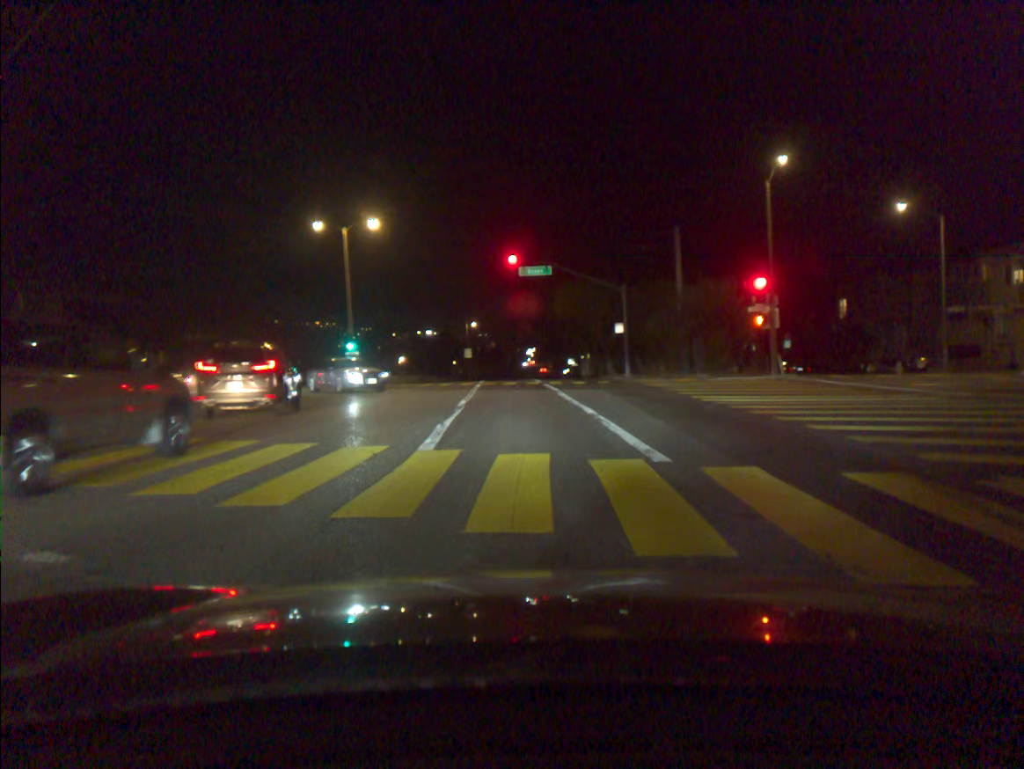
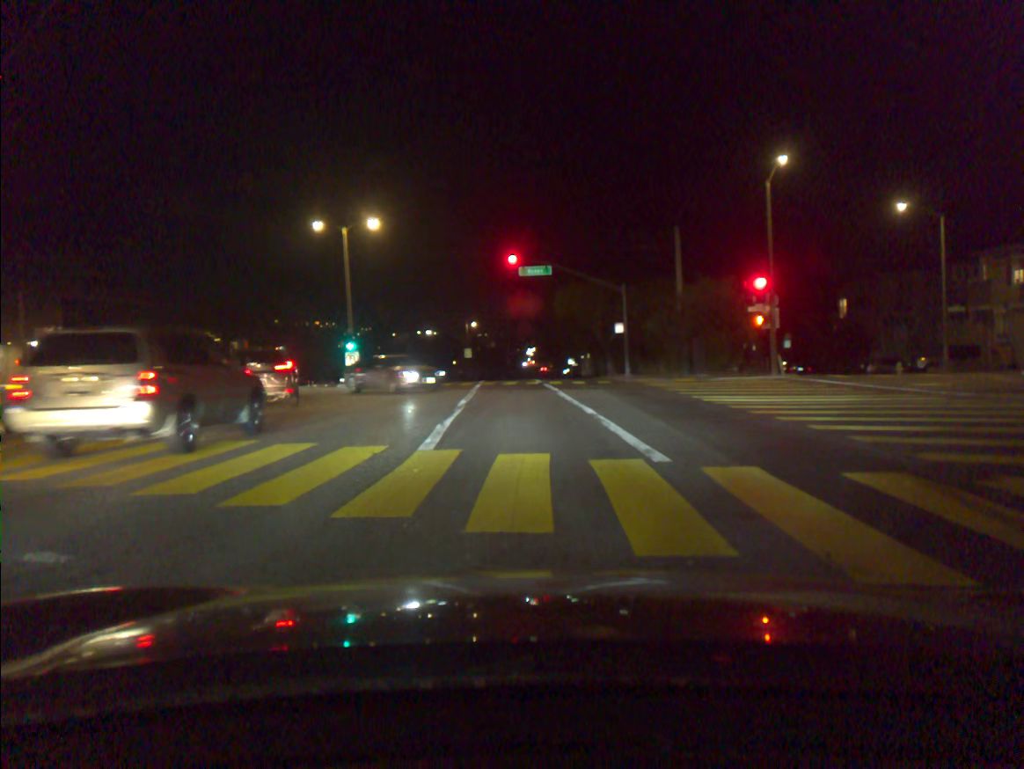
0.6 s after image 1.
(0.0, 0.0) m; 0°
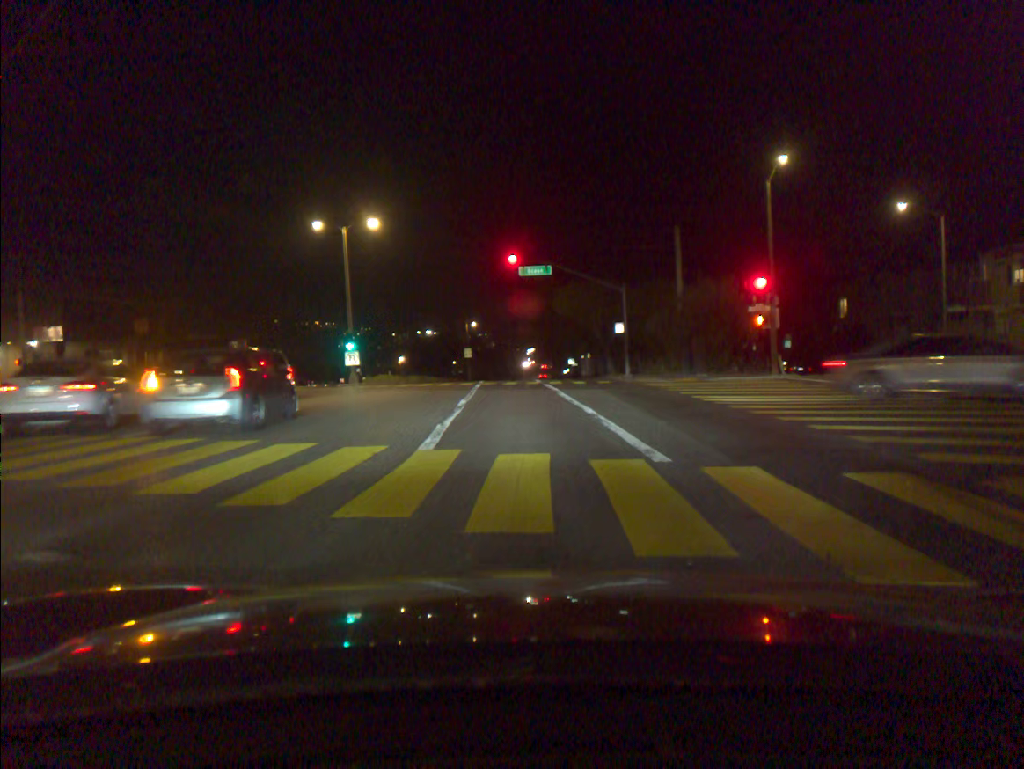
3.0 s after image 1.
(0.0, 0.0) m; 0°
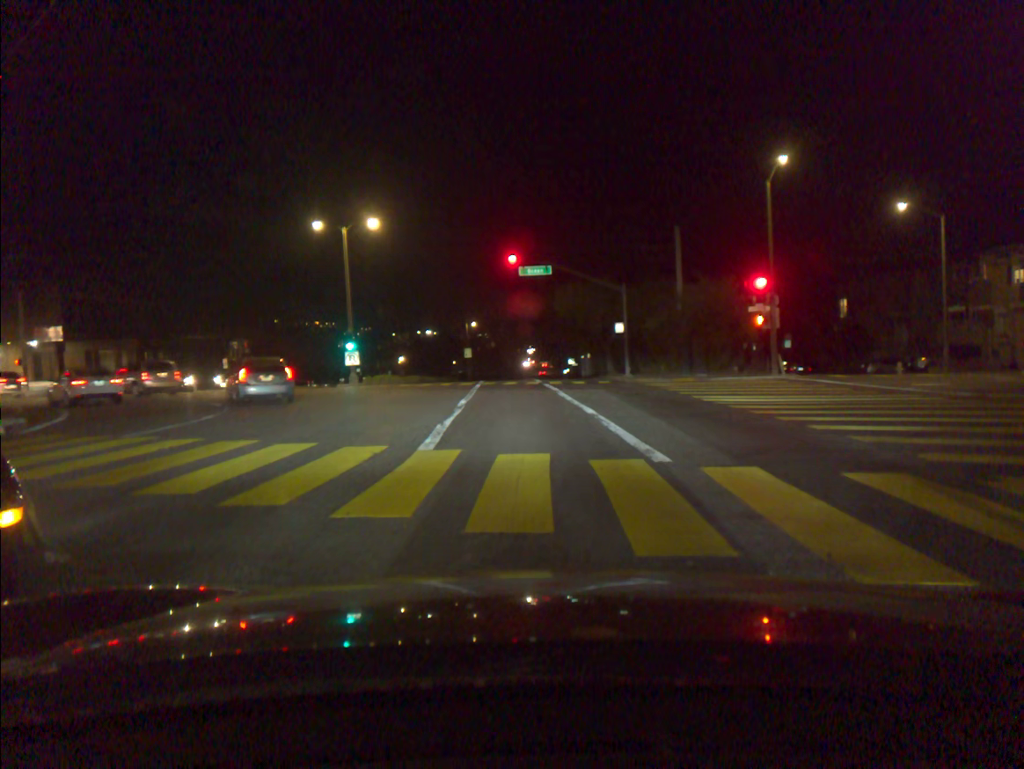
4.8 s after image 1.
(0.0, 0.0) m; 0°
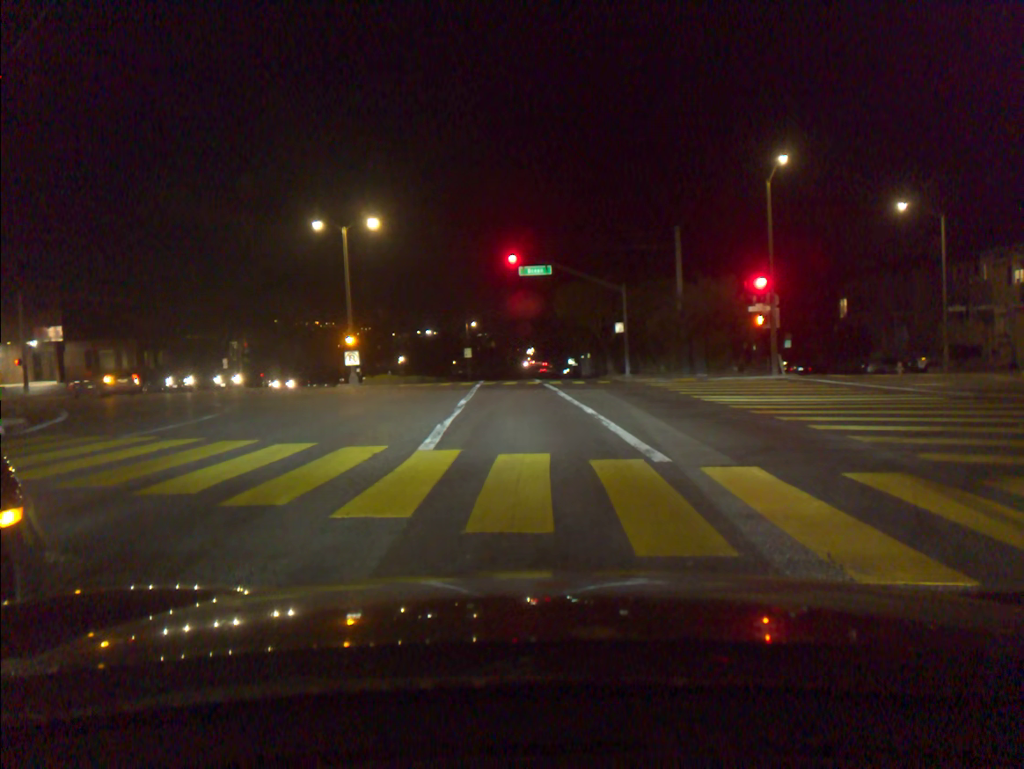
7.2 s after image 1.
(0.0, 0.0) m; 0°
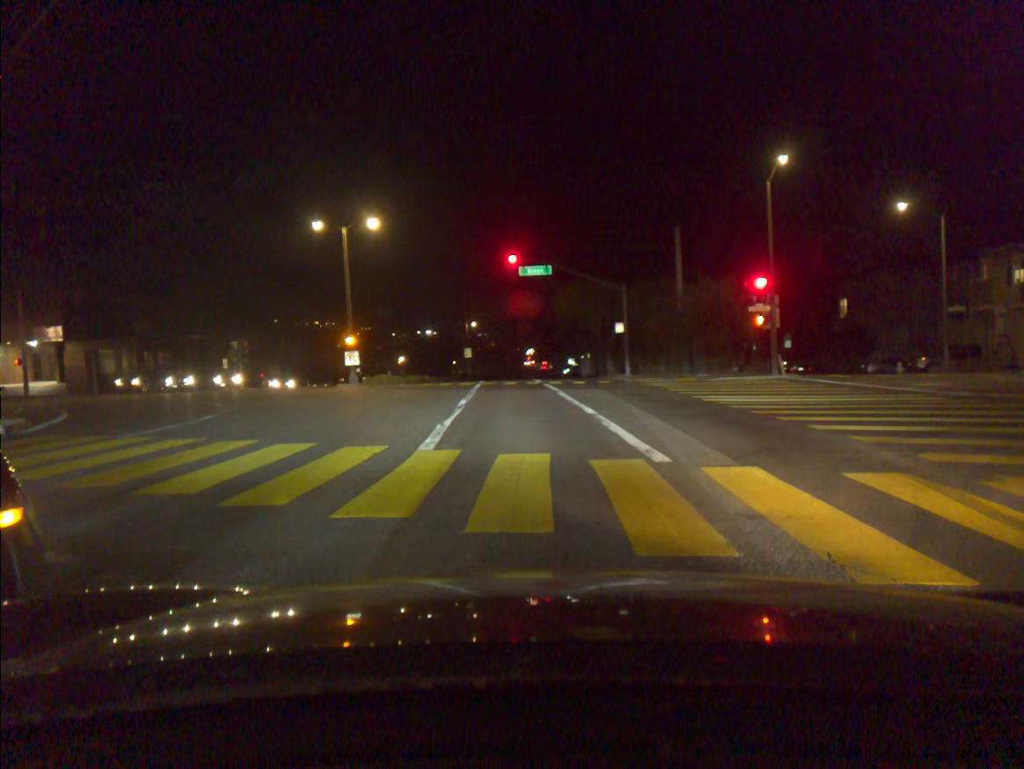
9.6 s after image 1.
(0.0, 0.0) m; 0°
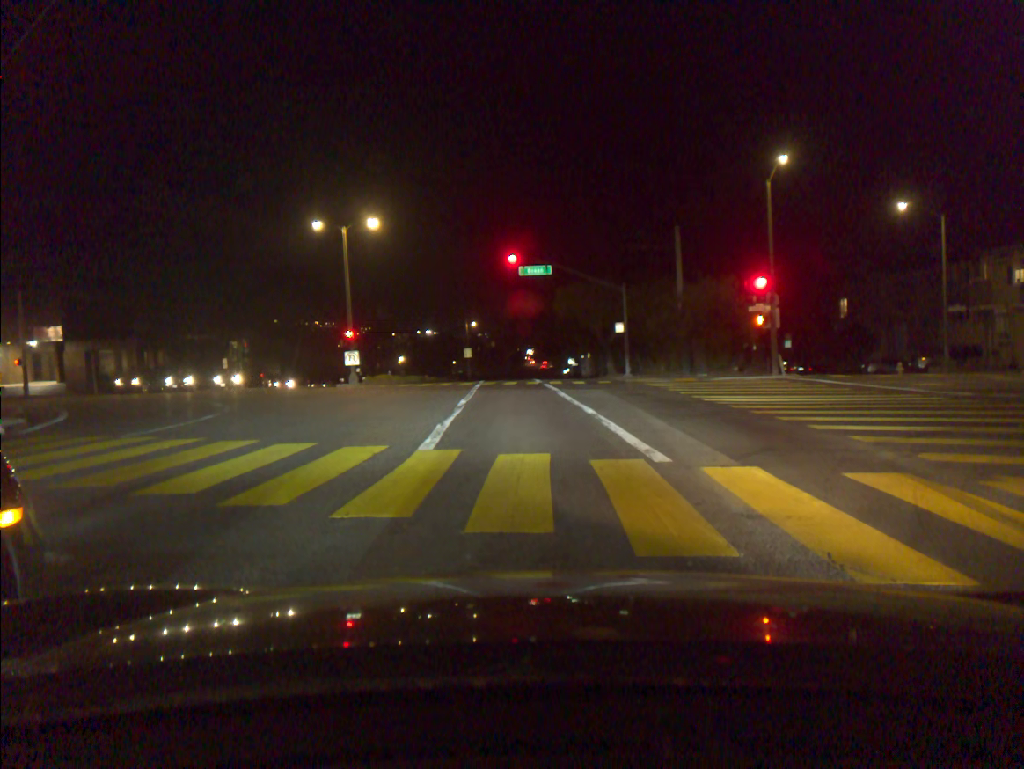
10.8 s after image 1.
(0.0, 0.0) m; 0°
